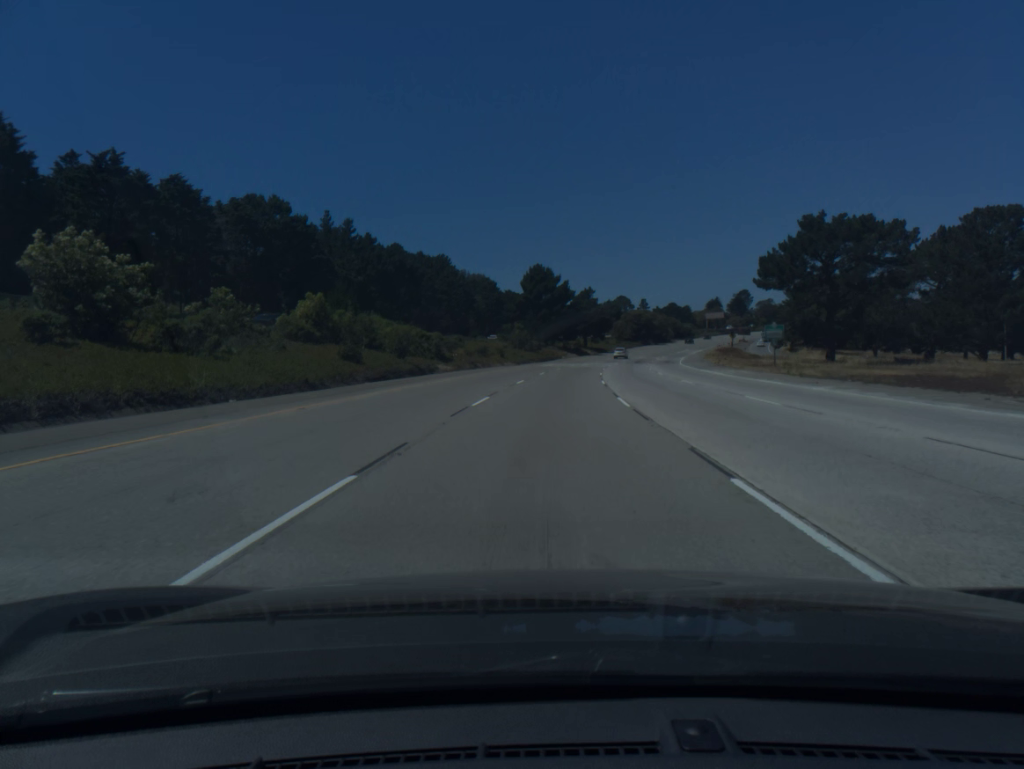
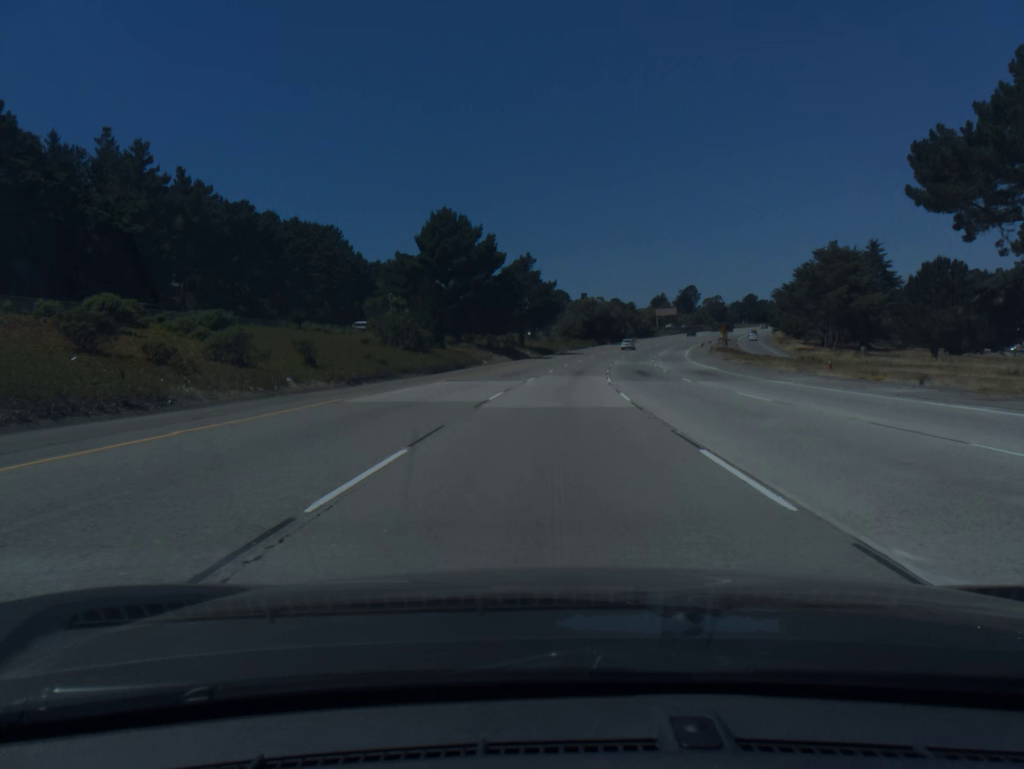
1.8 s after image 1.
(+2.4, +56.0) m; +5°
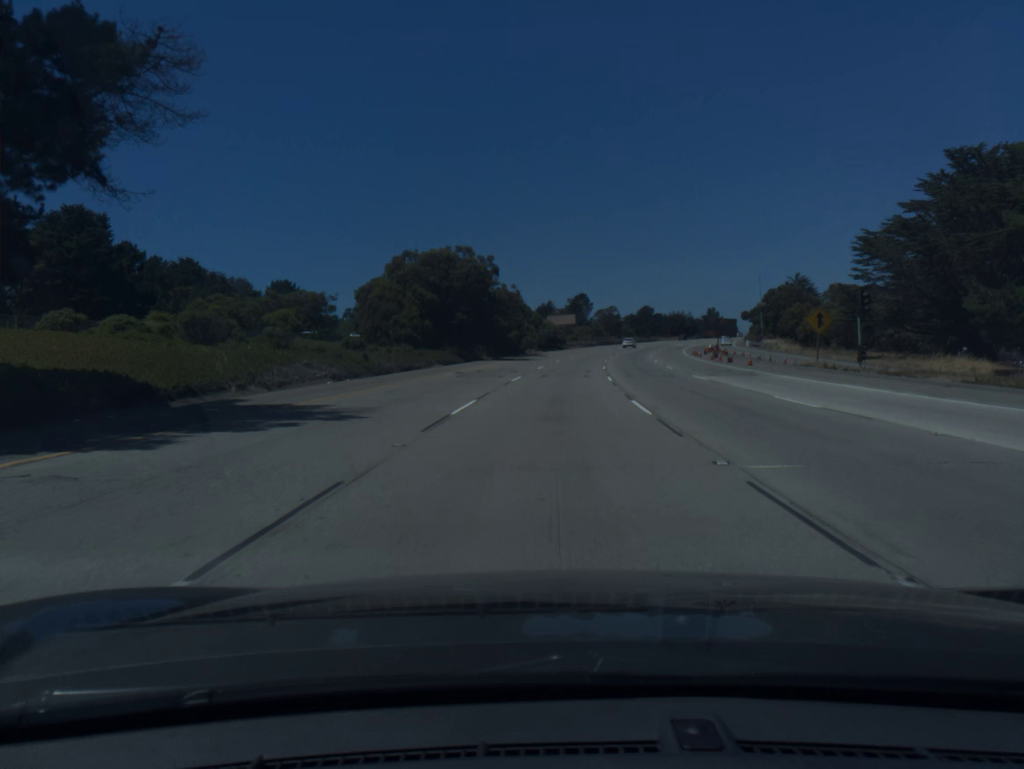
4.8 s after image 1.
(+7.7, +92.8) m; +9°
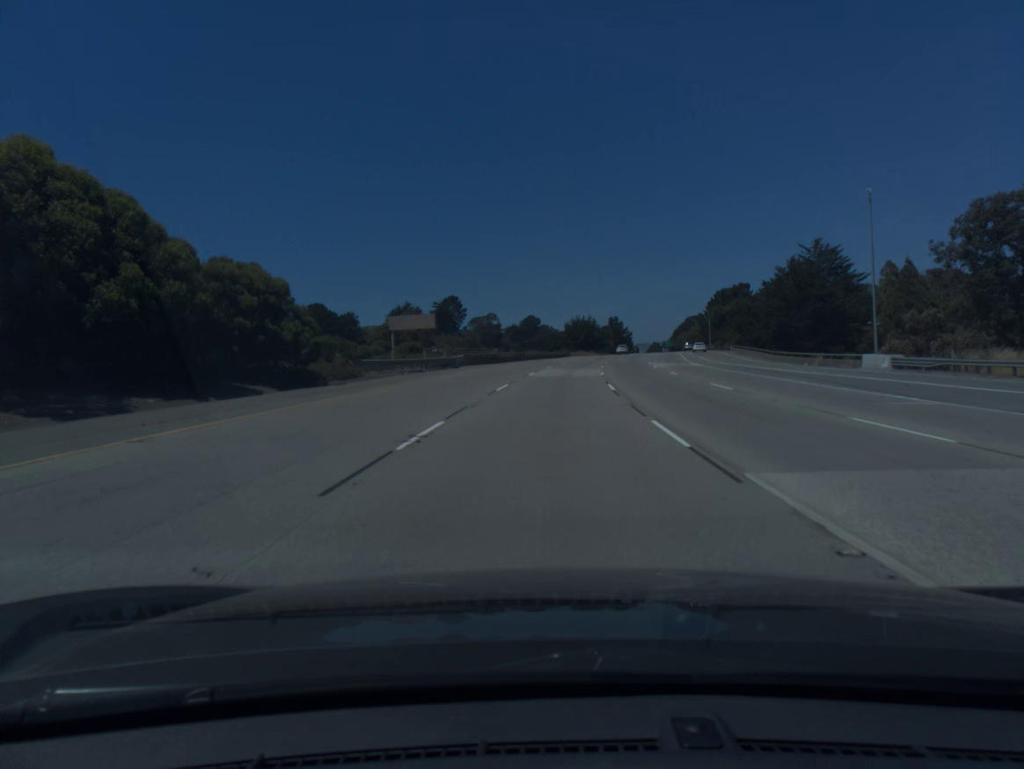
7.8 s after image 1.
(+6.9, +92.1) m; +9°
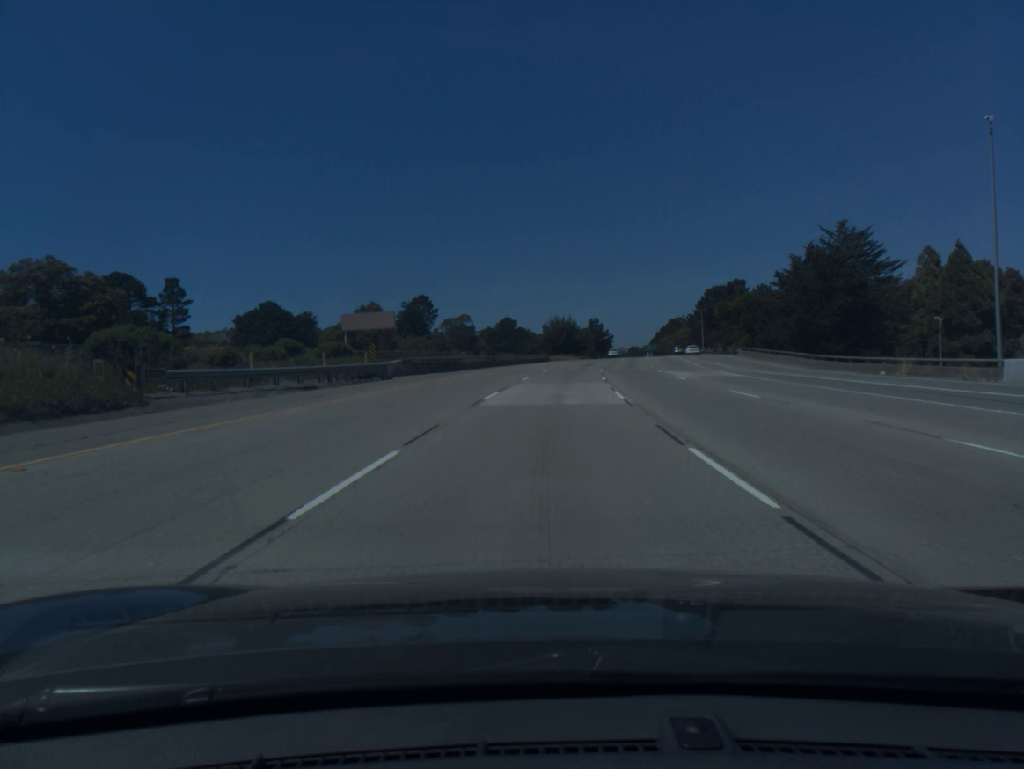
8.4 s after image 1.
(+0.3, +18.4) m; +2°
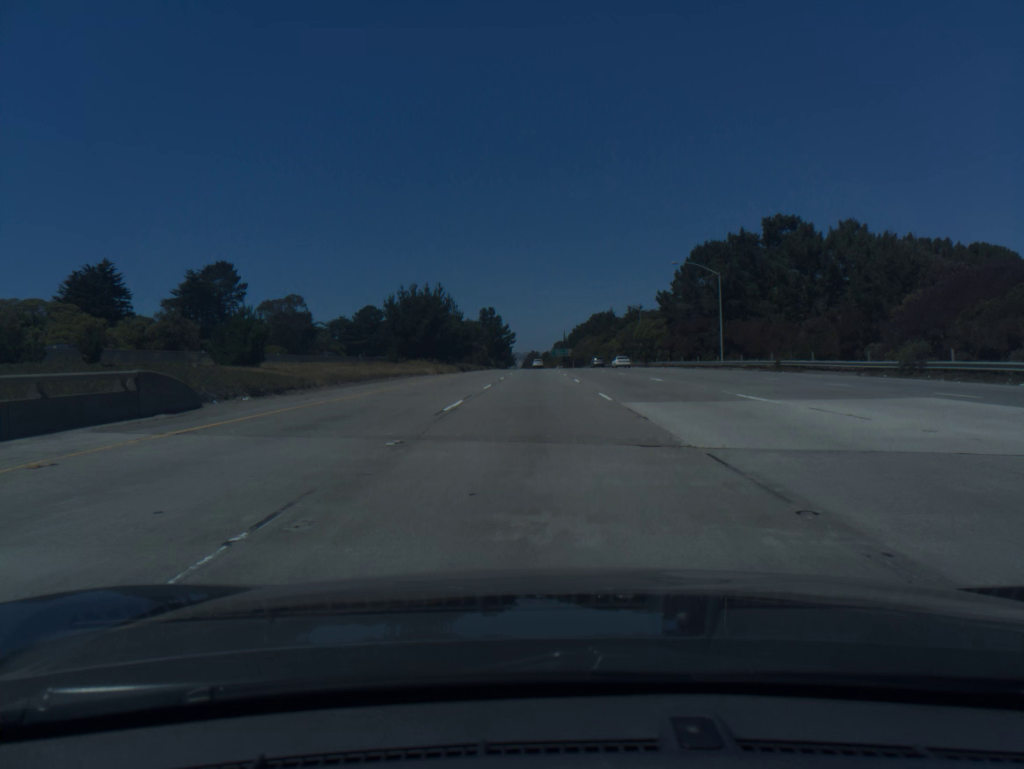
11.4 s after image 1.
(+6.7, +91.8) m; +8°
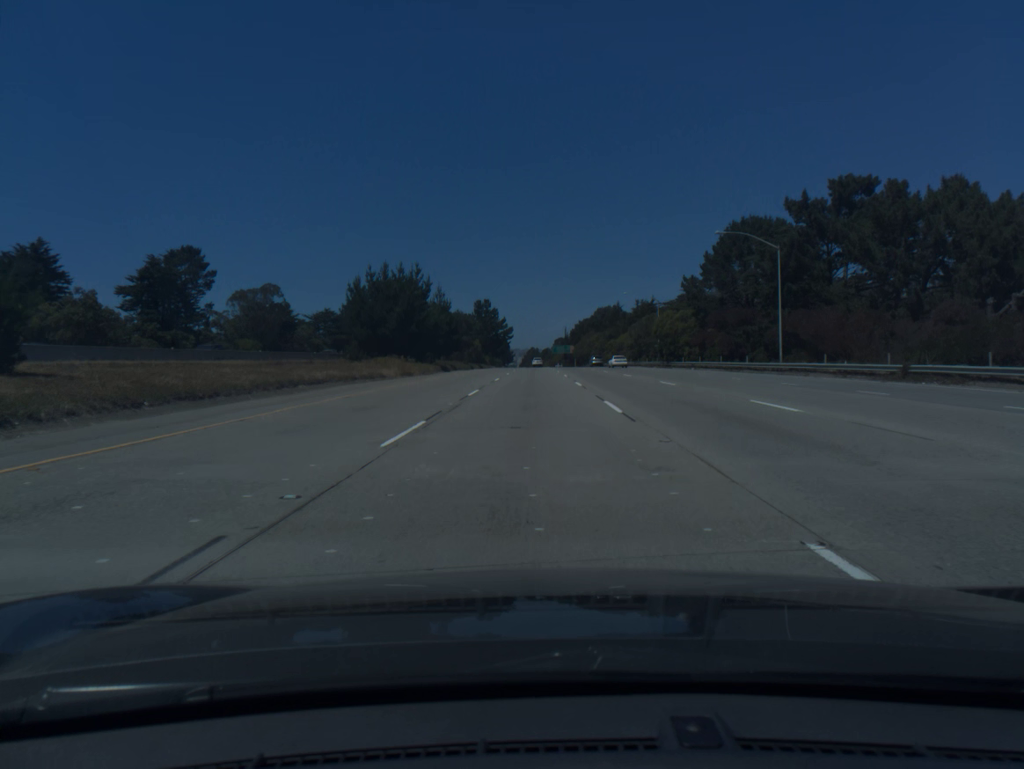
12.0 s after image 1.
(0.0, +18.5) m; 0°
